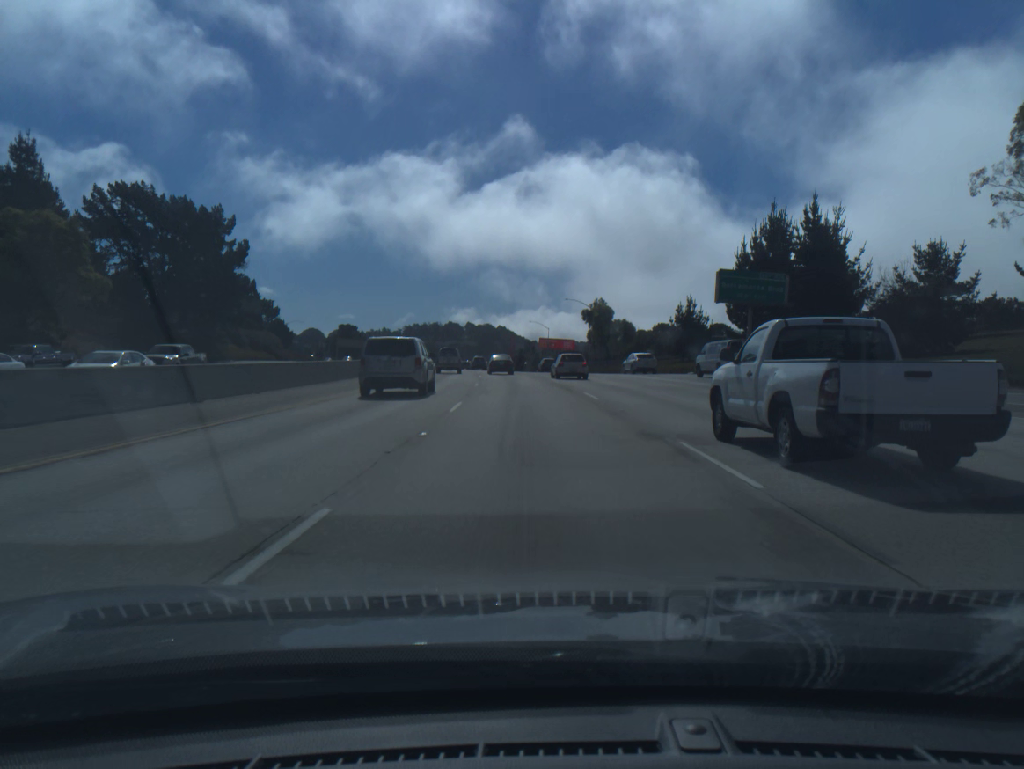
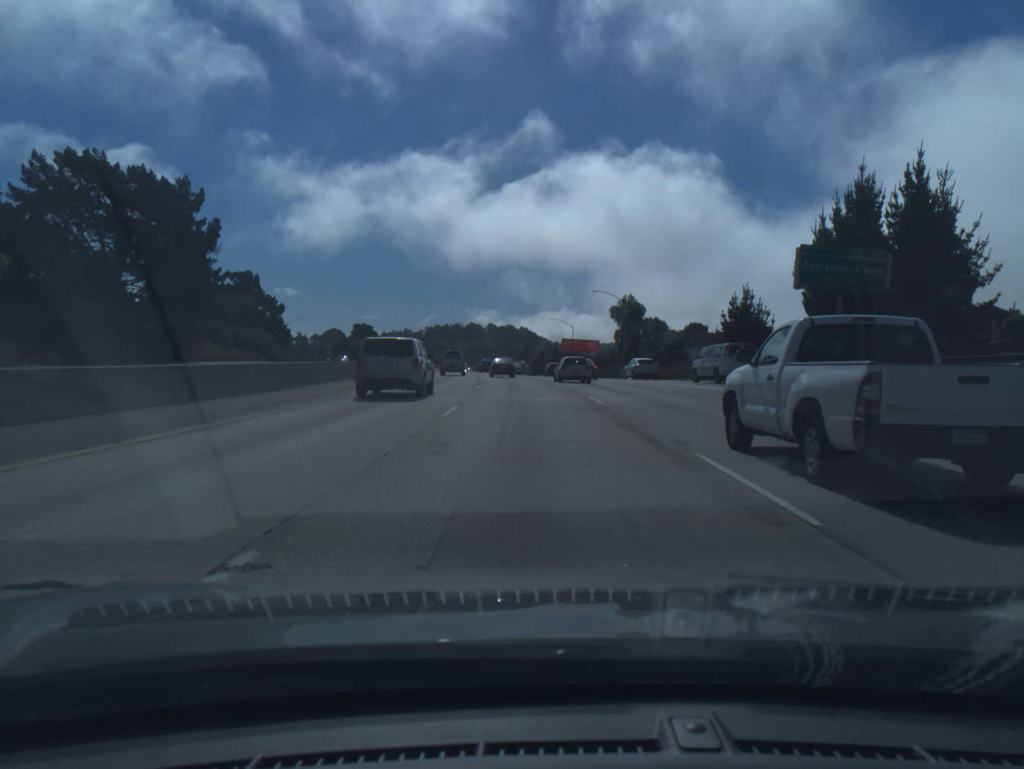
(-0.2, +16.1) m; -2°
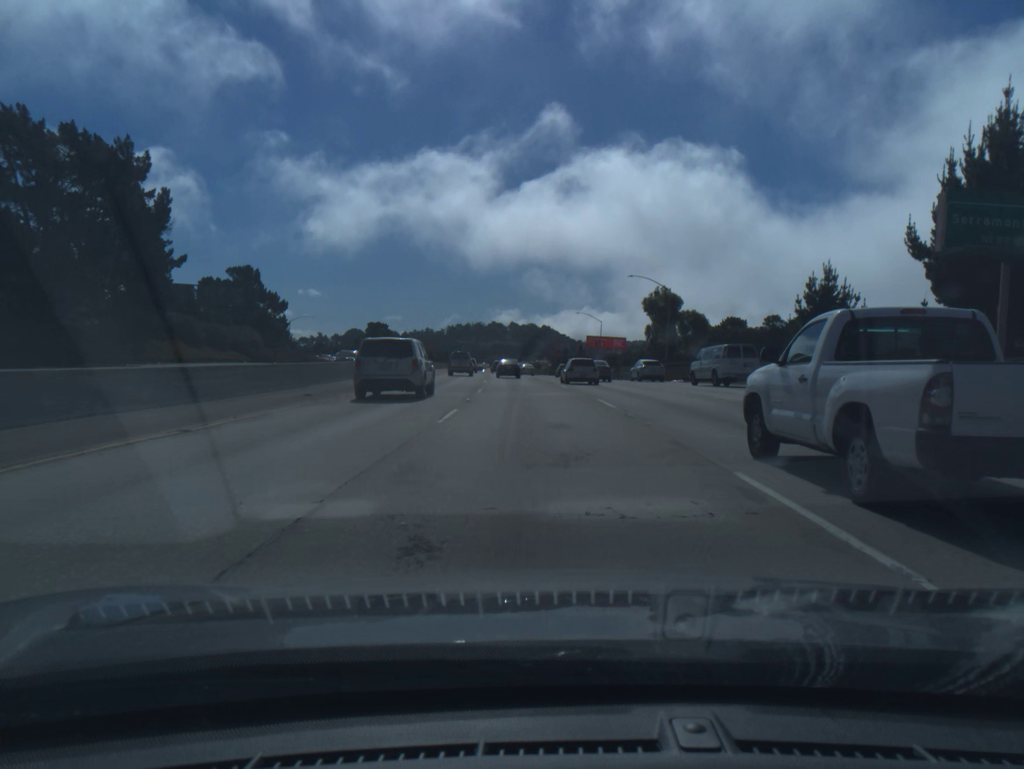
(-0.2, +16.1) m; -2°
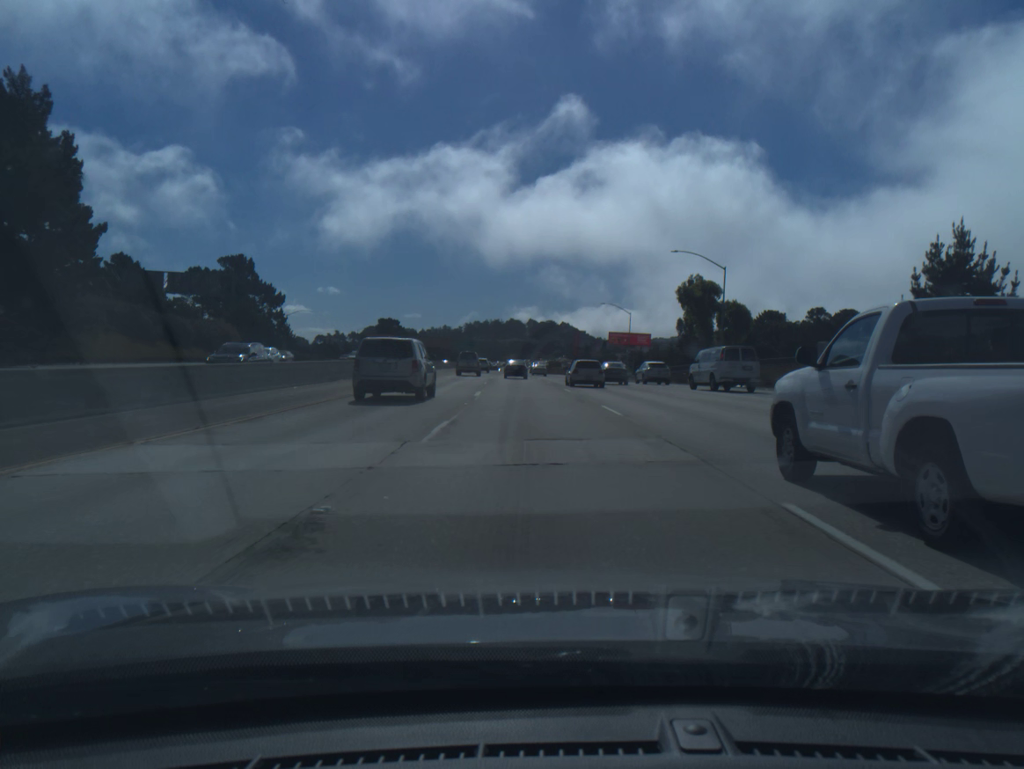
(-0.2, +16.1) m; -1°
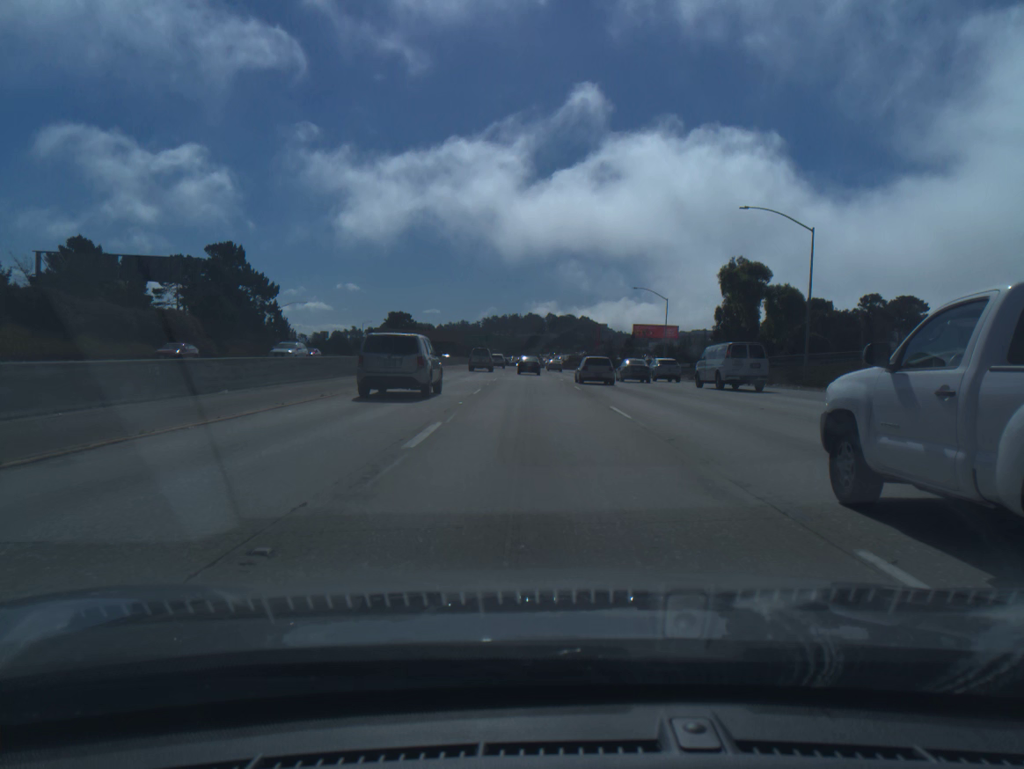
(-0.2, +16.2) m; -1°
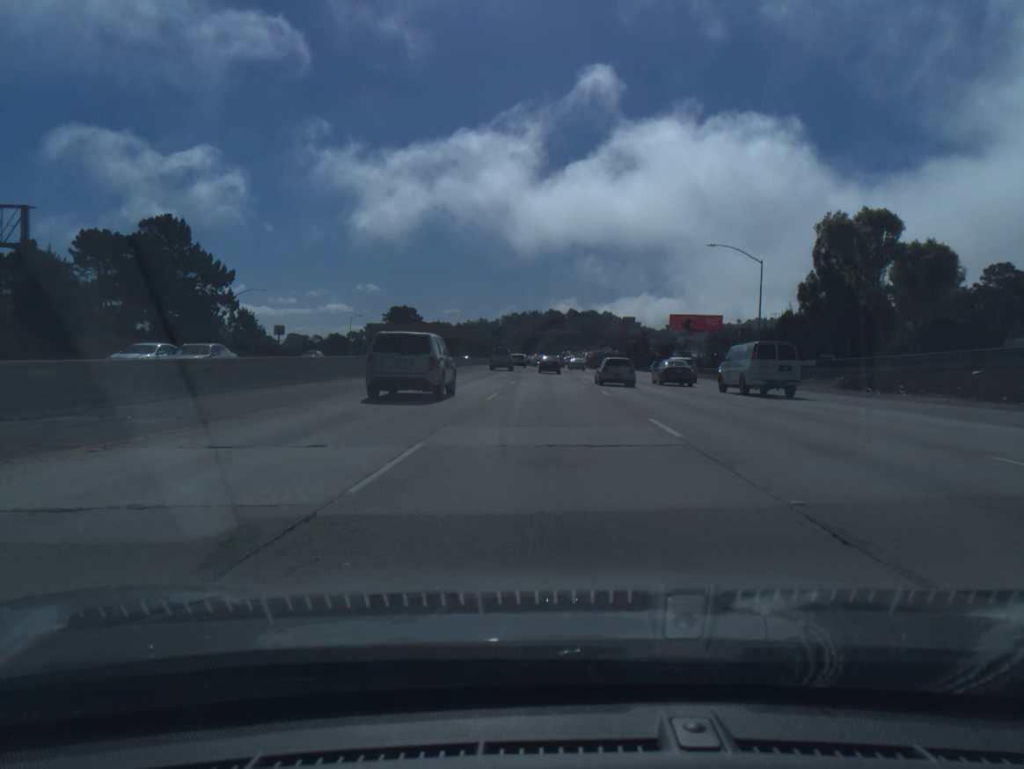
(-0.6, +32.7) m; -2°
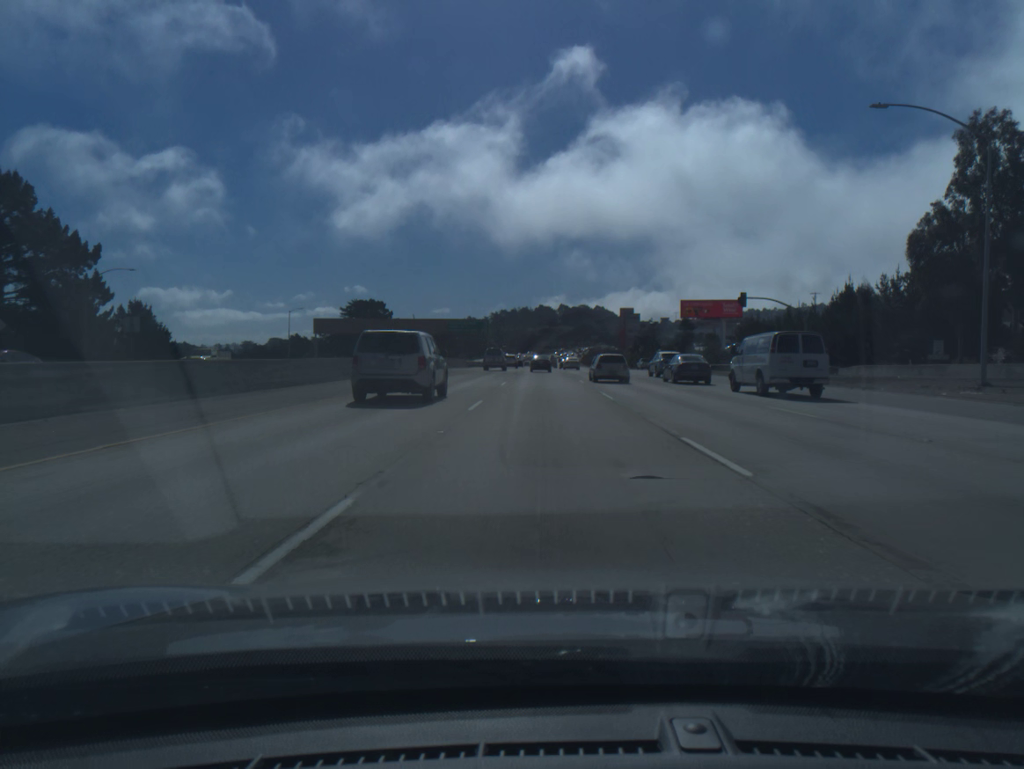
(+0.2, +33.2) m; +1°
